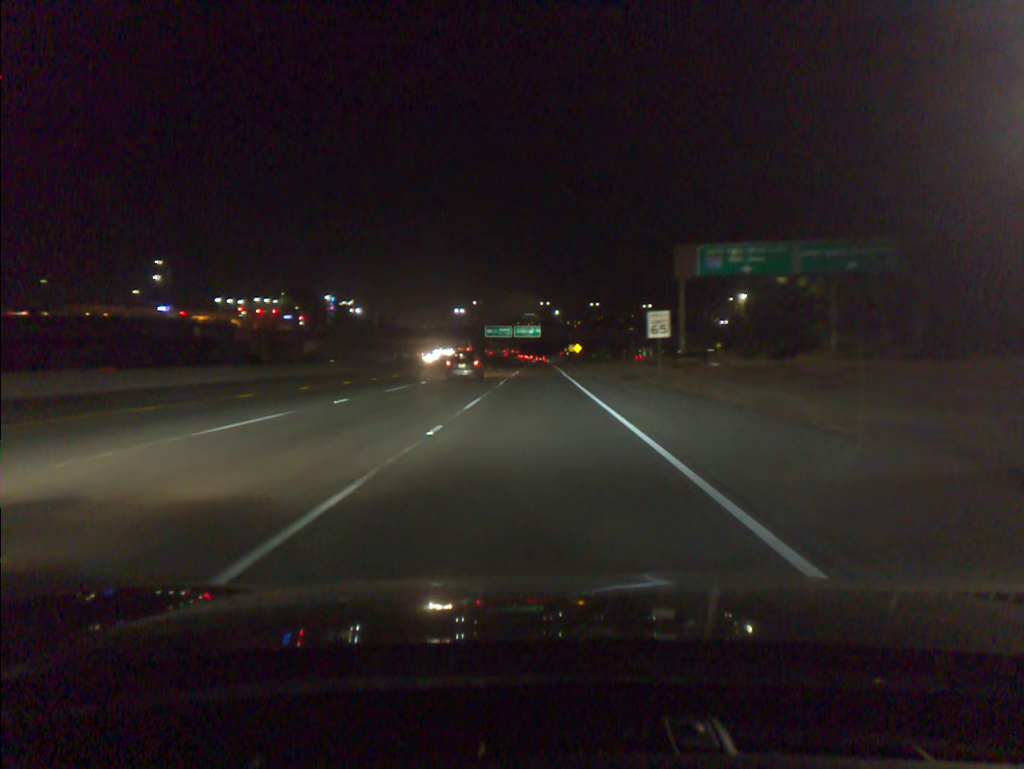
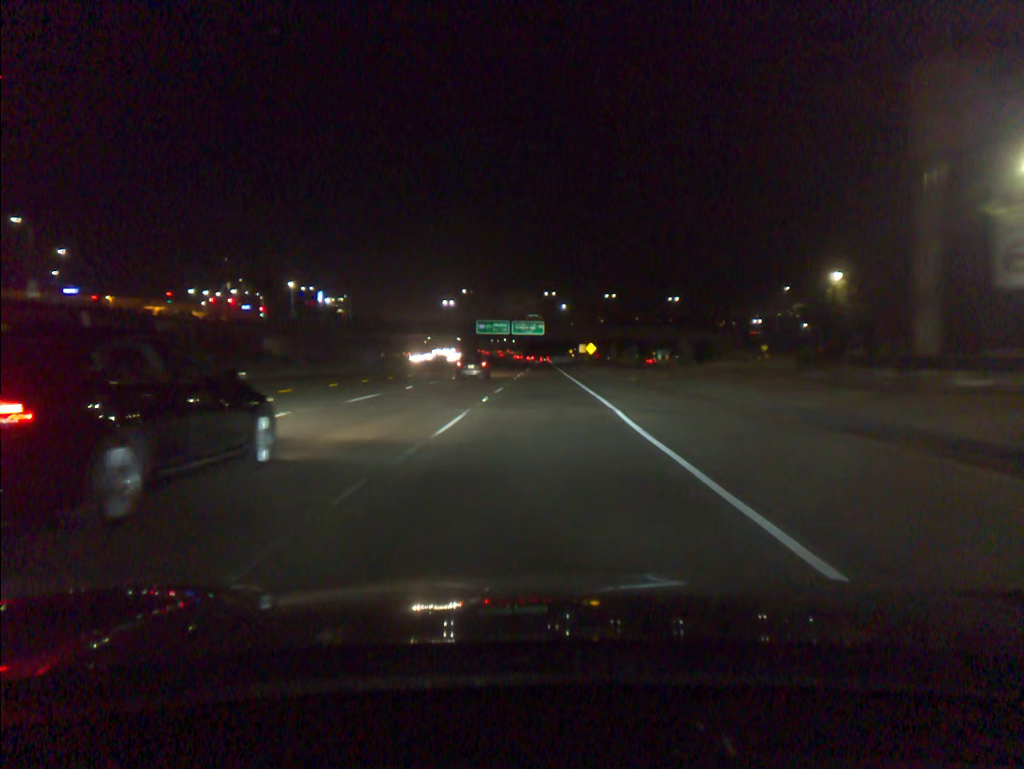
(-0.2, +35.3) m; 0°
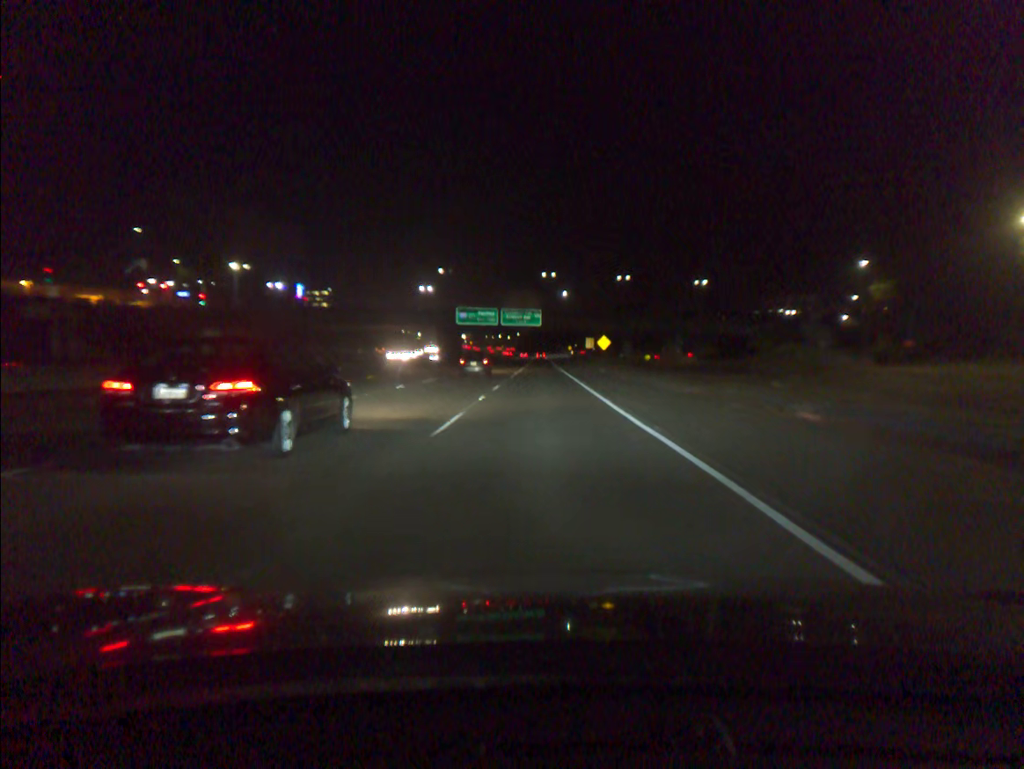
(0.0, +32.0) m; 0°
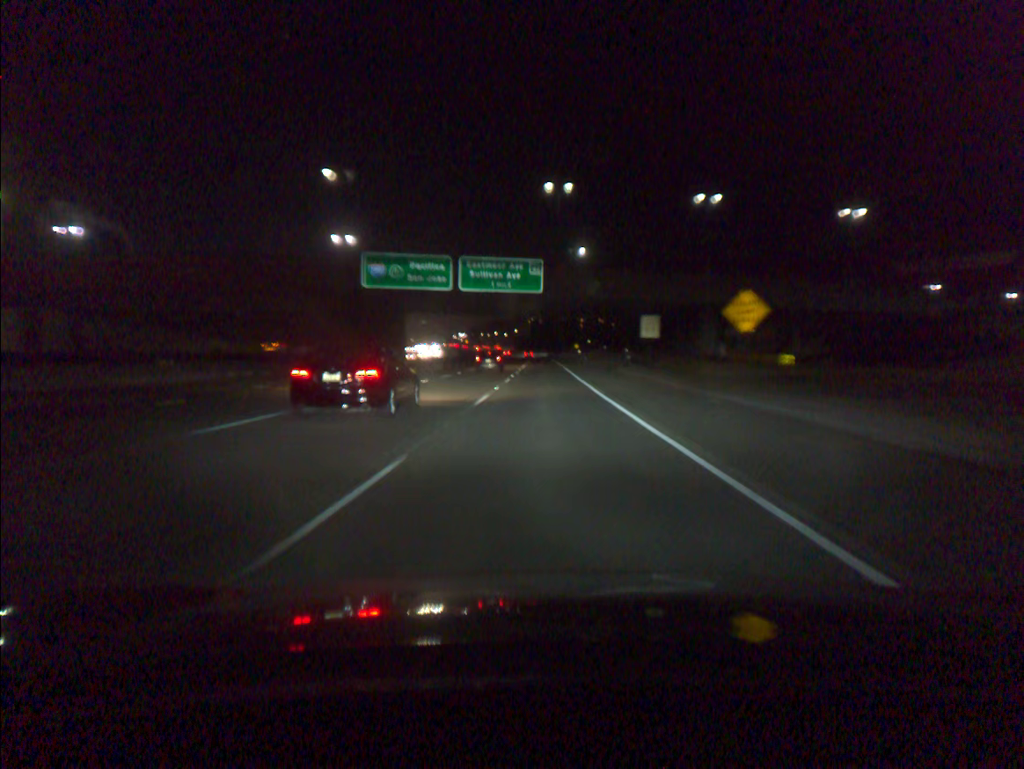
(0.0, +67.1) m; 0°
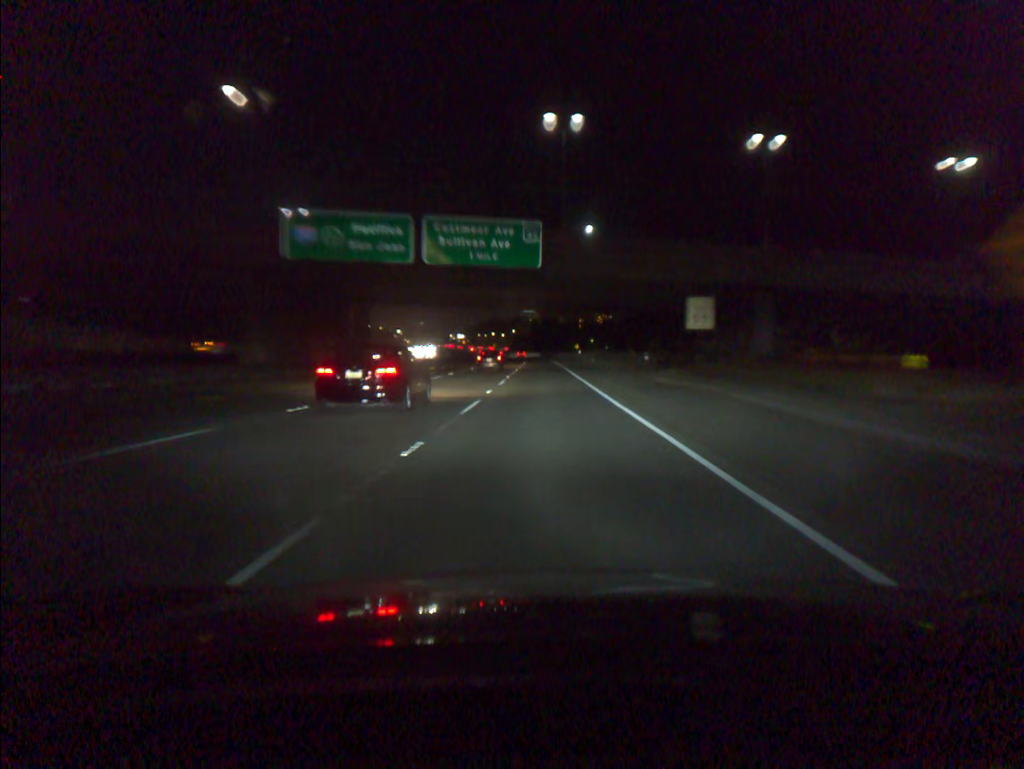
(0.0, +18.2) m; 0°
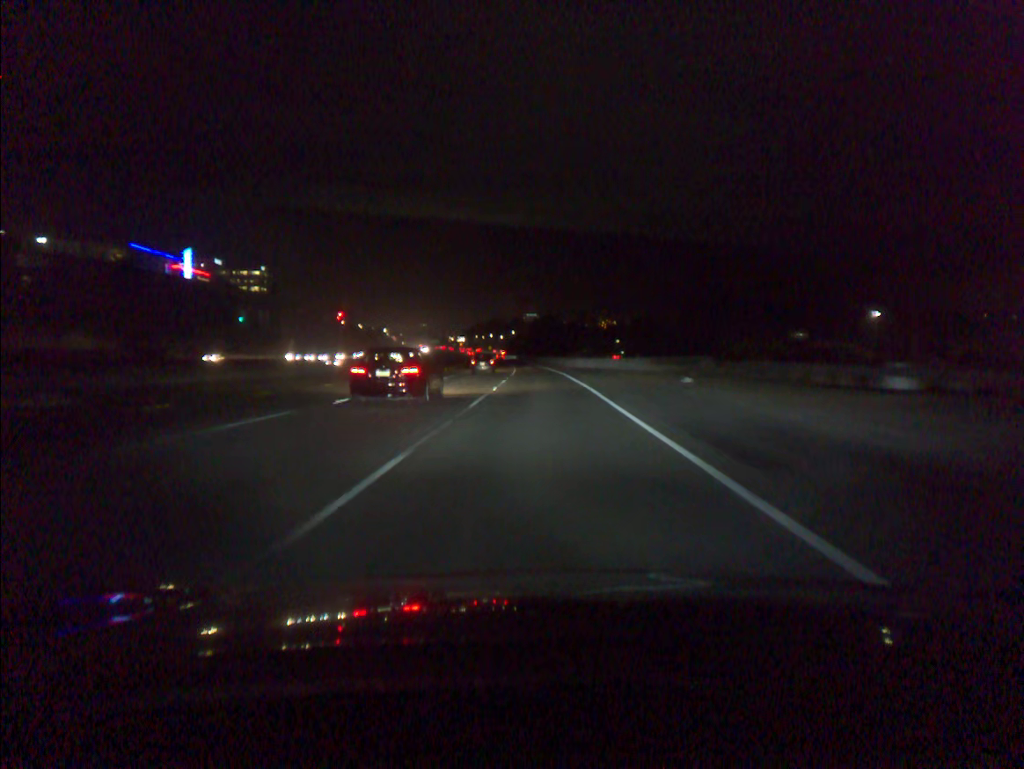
(0.0, +54.2) m; 0°
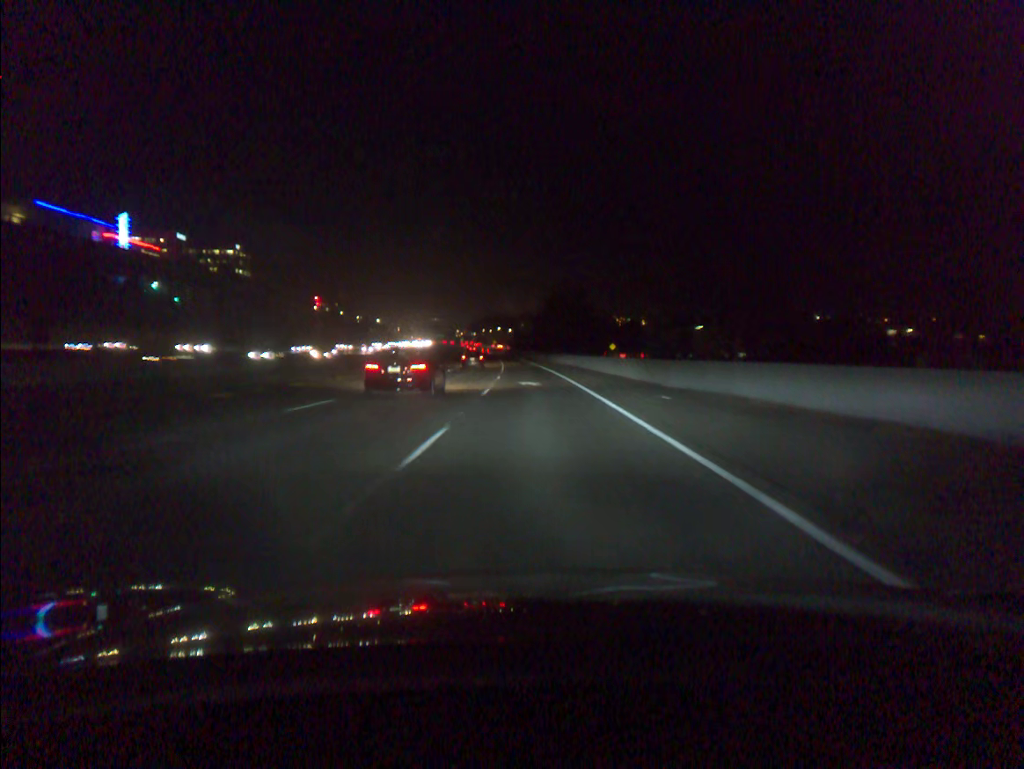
(-0.4, +54.1) m; -1°
